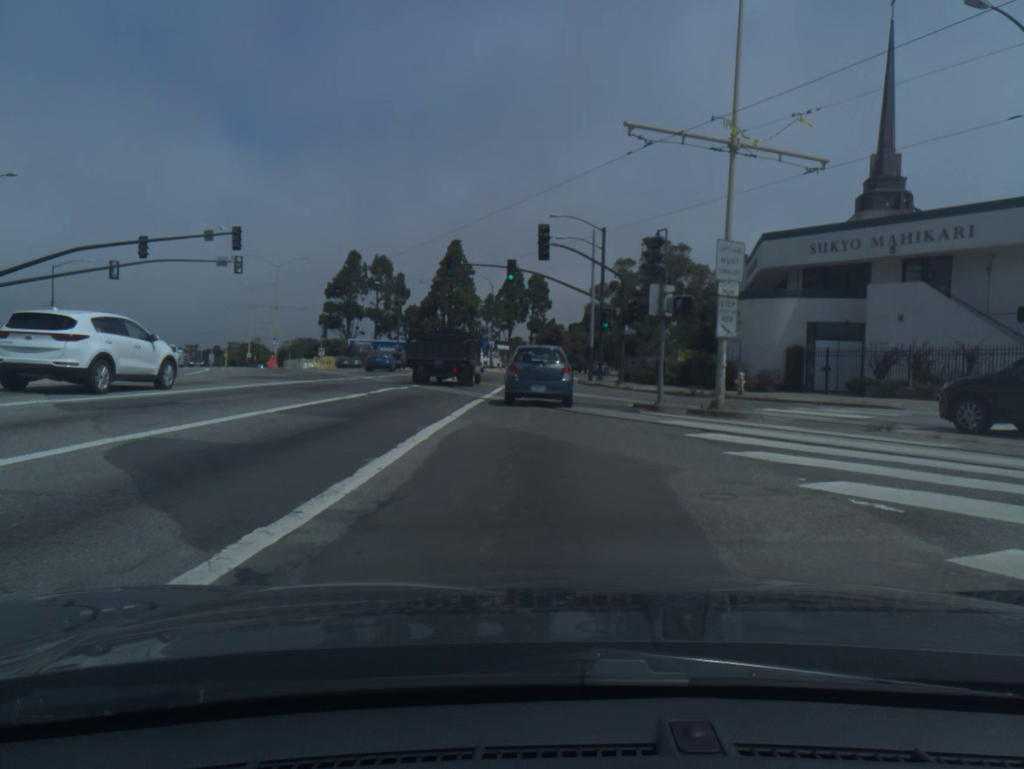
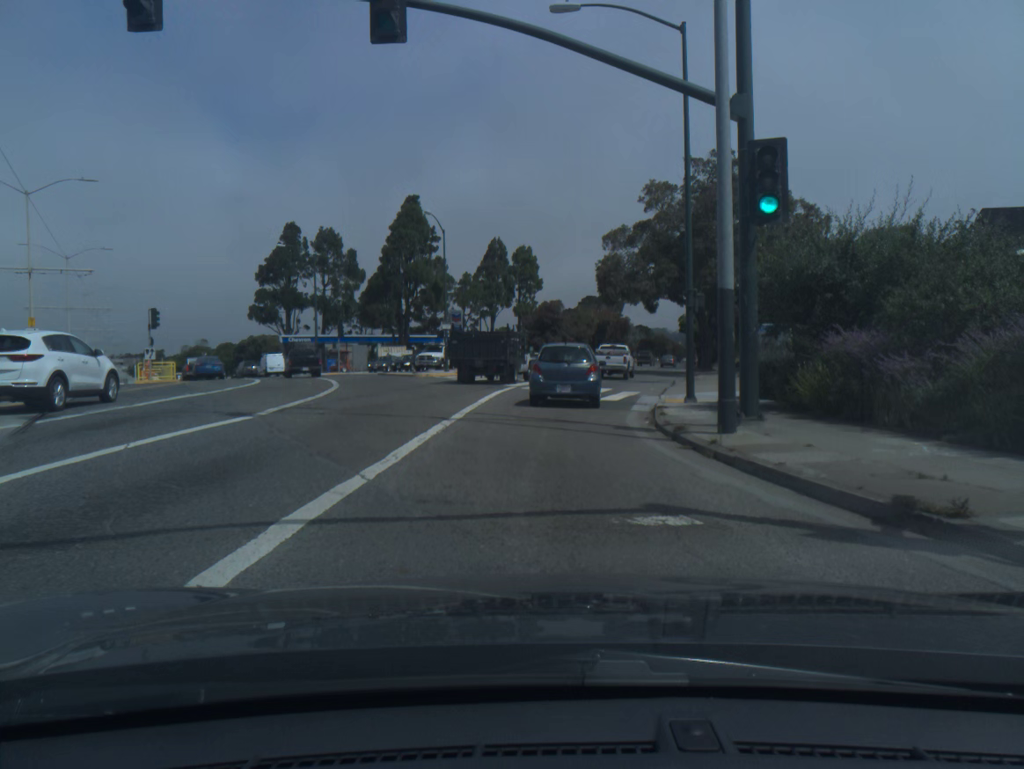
(+0.3, +36.0) m; +1°
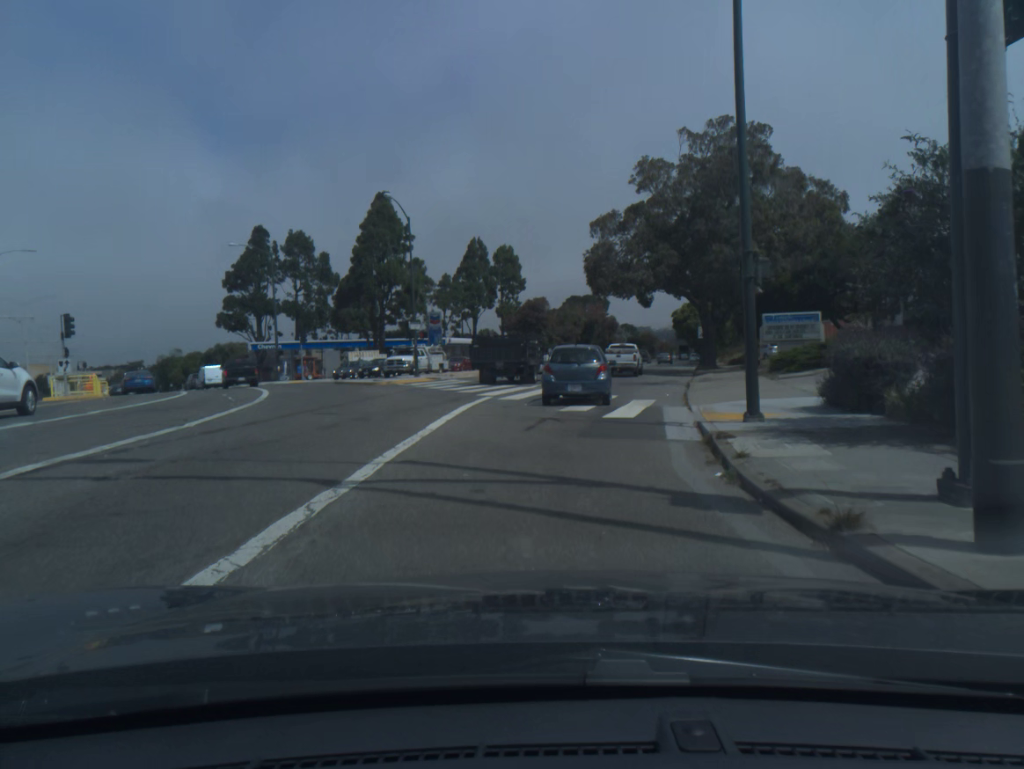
(+0.1, +7.1) m; +1°
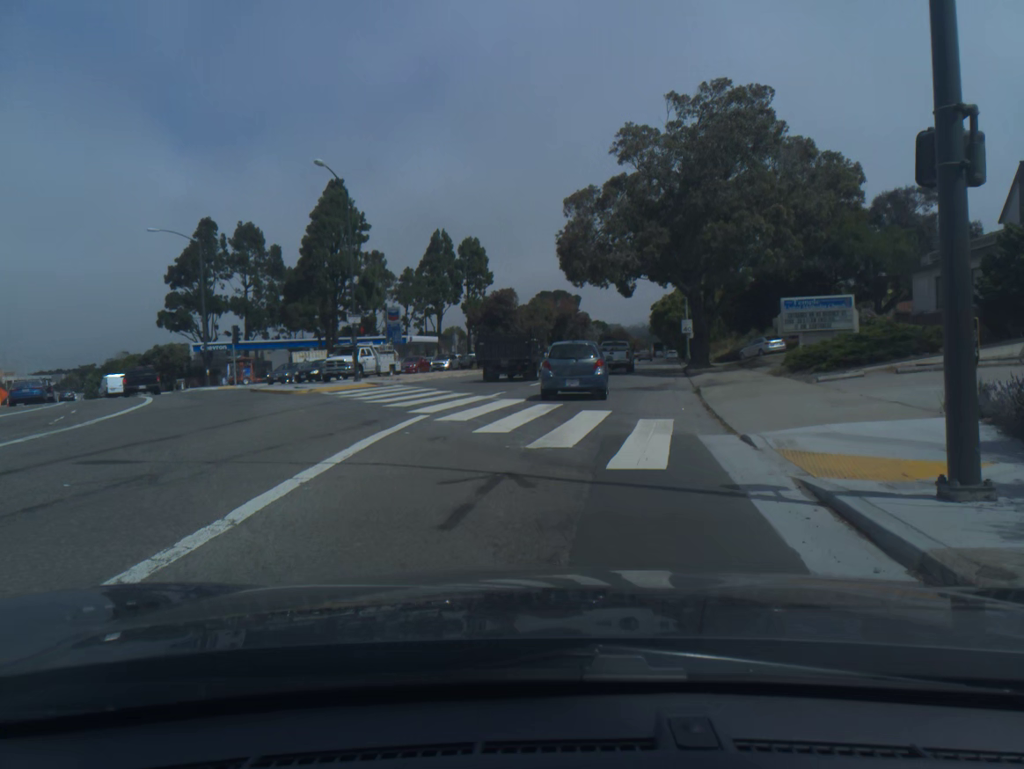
(+0.1, +7.1) m; +2°
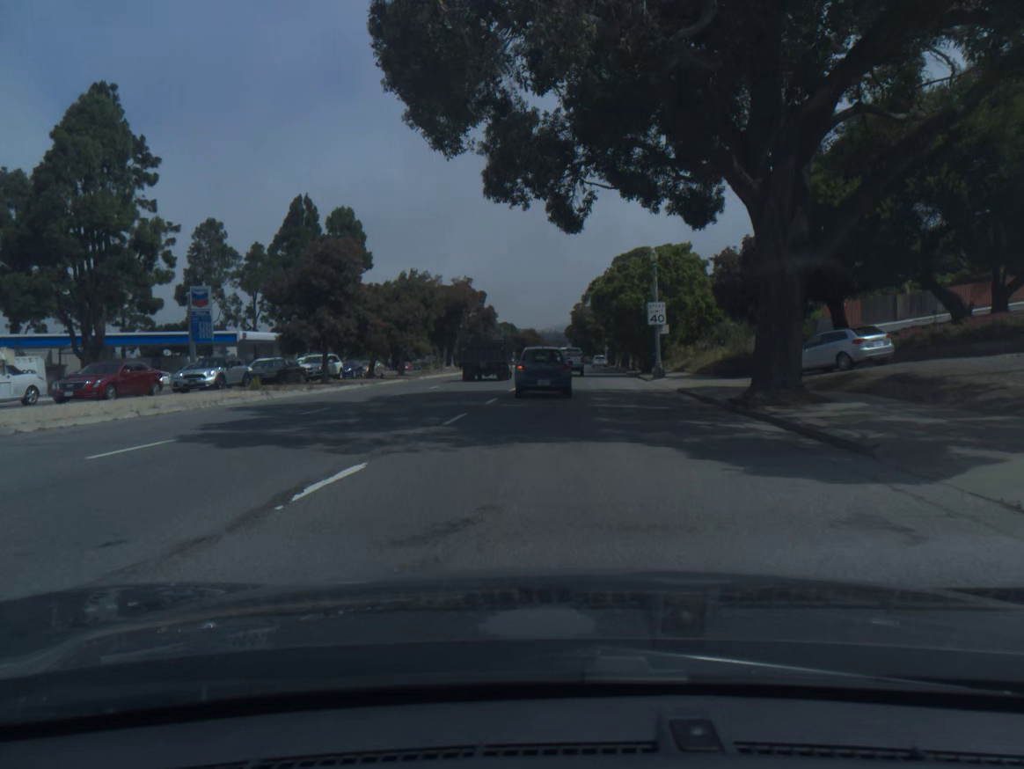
(+2.0, +30.4) m; +6°
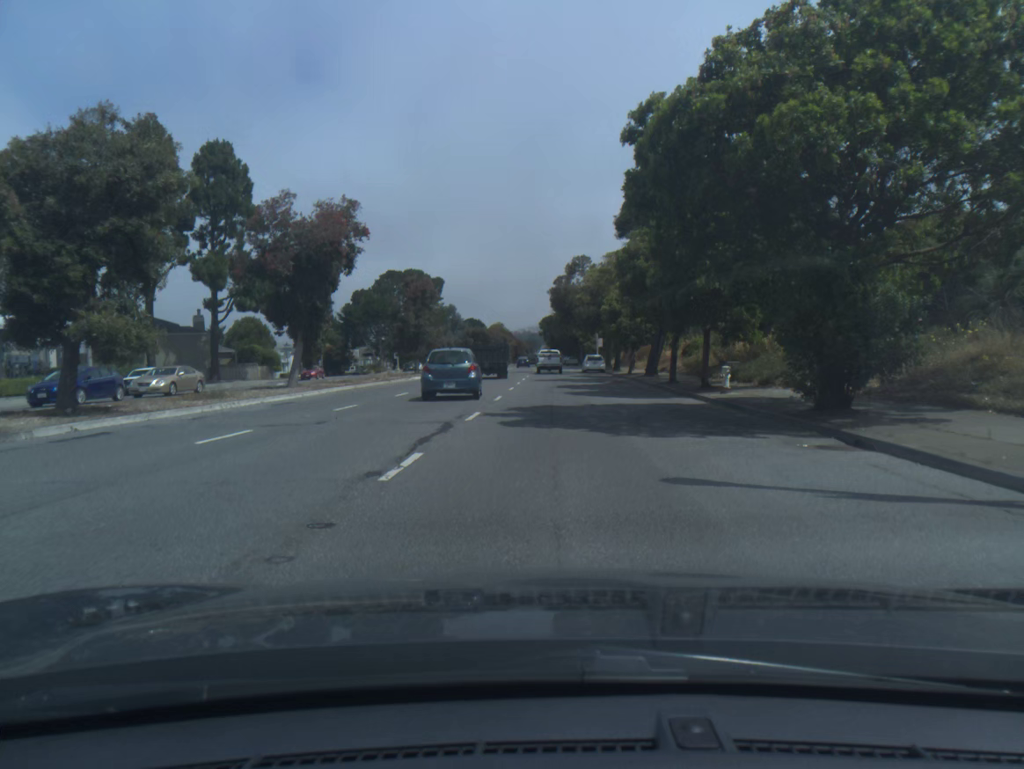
(+0.9, +34.5) m; +2°
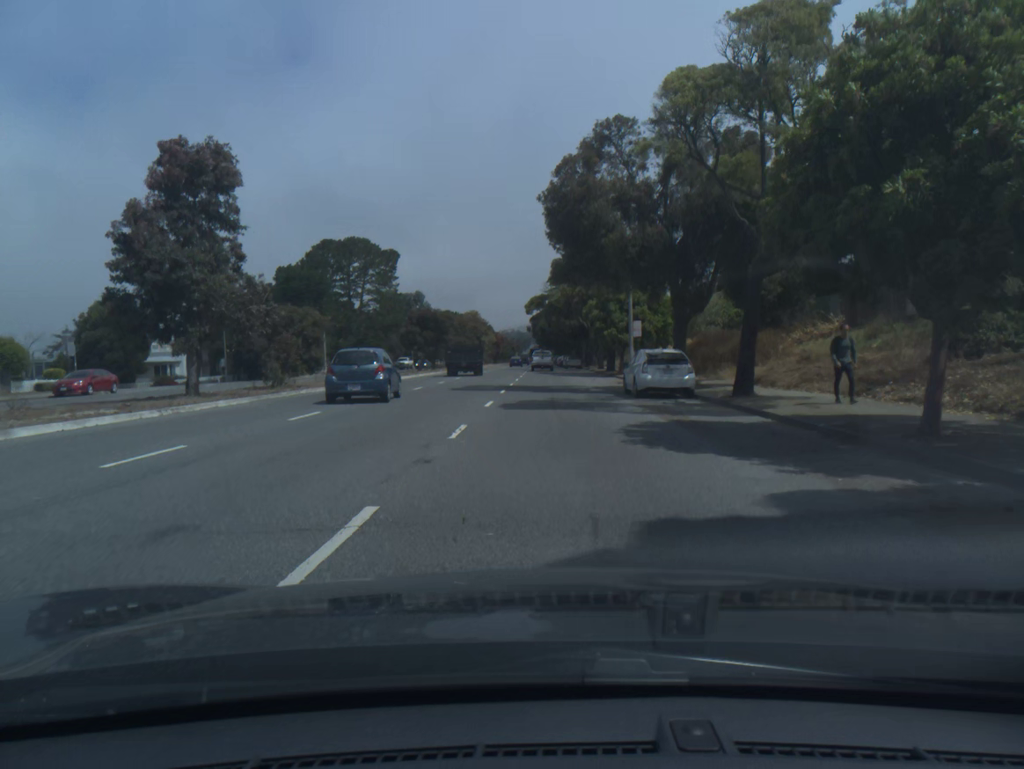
(+0.1, +39.7) m; +1°
